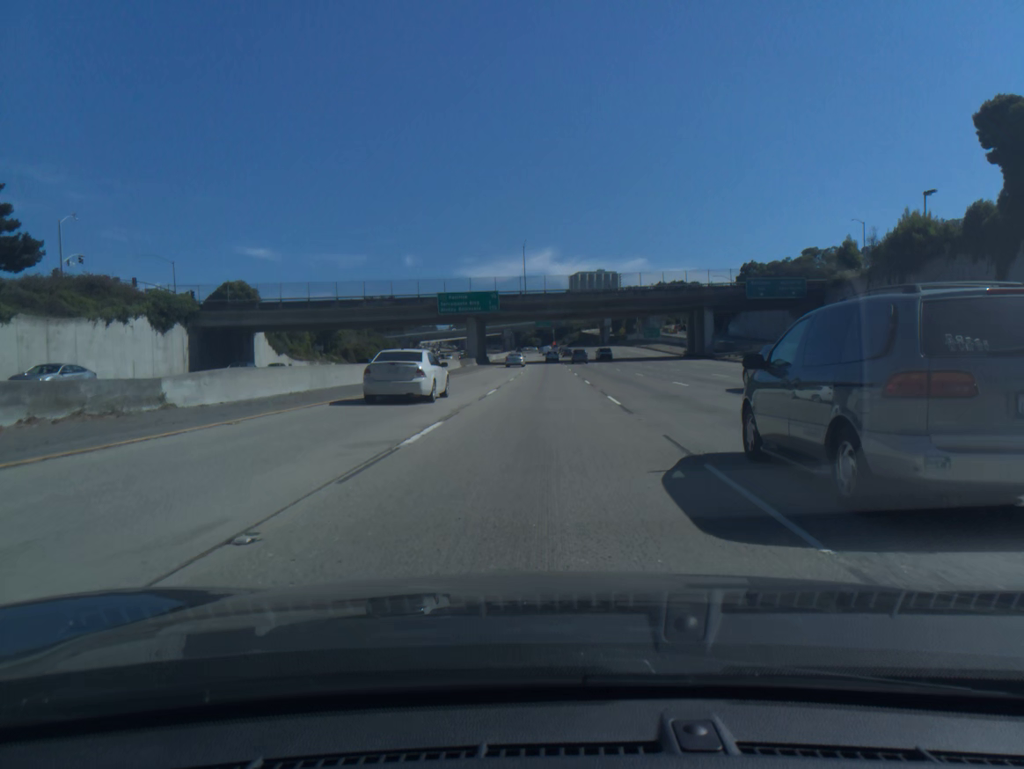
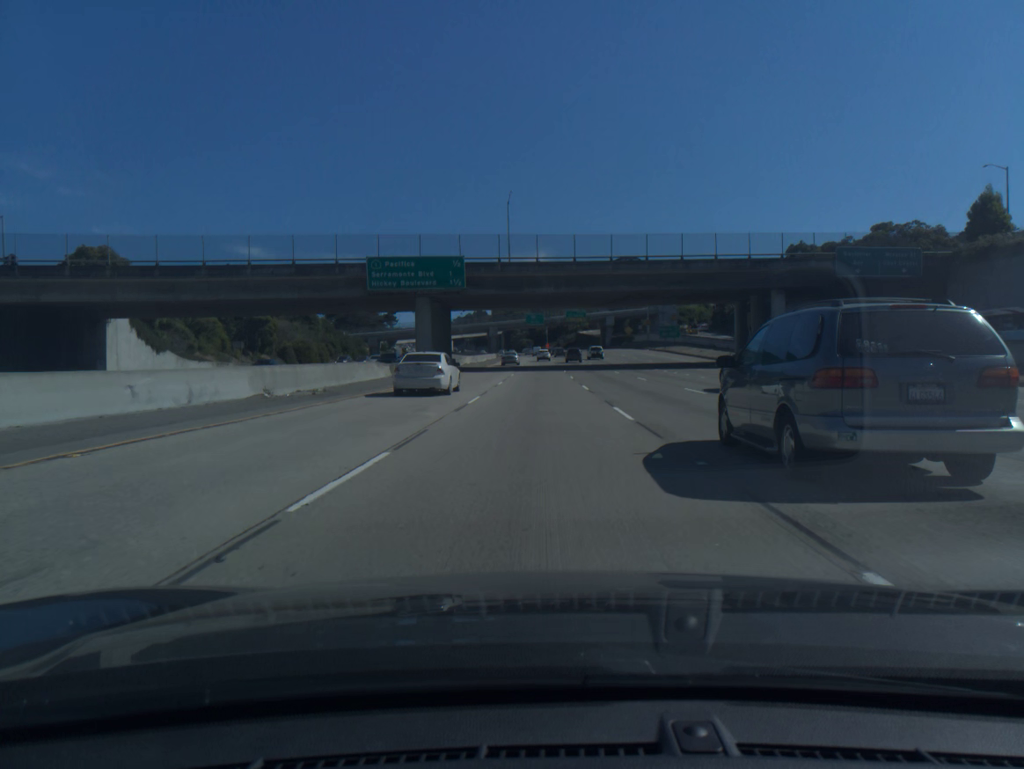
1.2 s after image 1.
(+0.3, +33.6) m; +1°
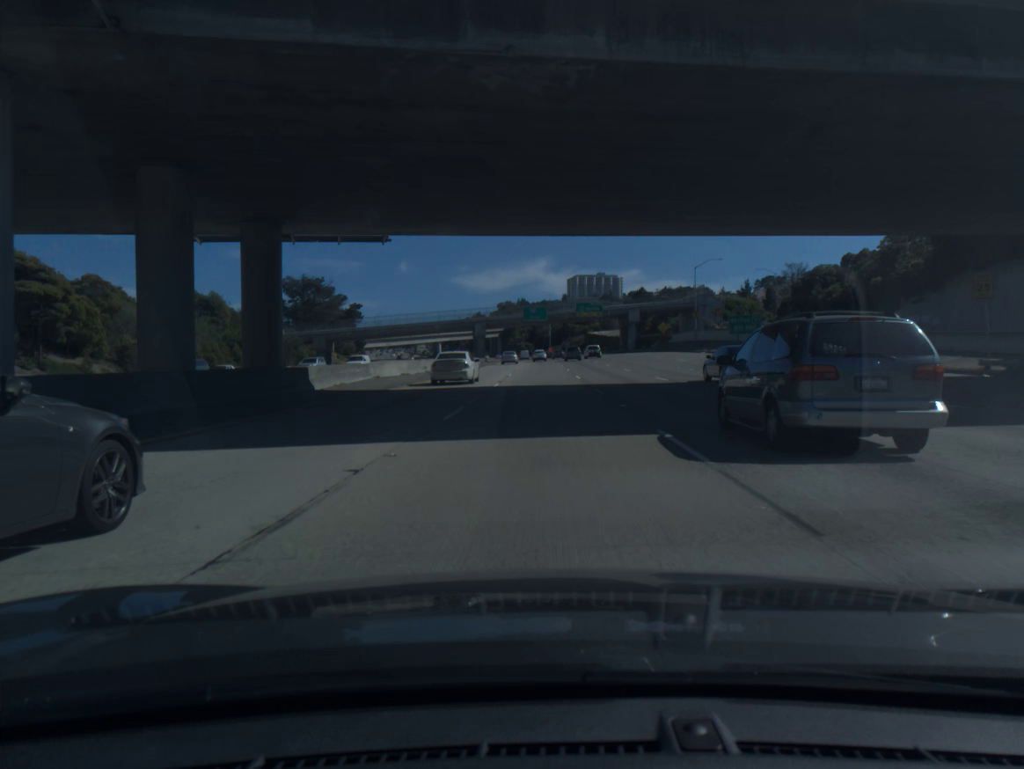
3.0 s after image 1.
(-0.1, +50.1) m; 0°
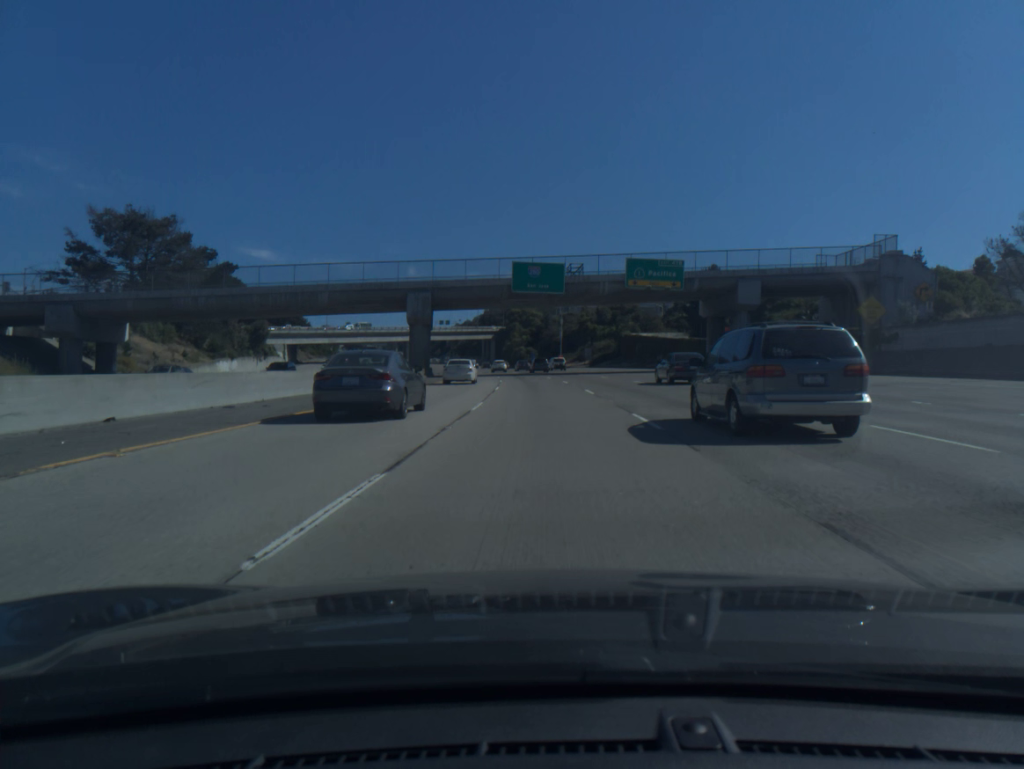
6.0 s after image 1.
(-0.2, +83.1) m; -1°
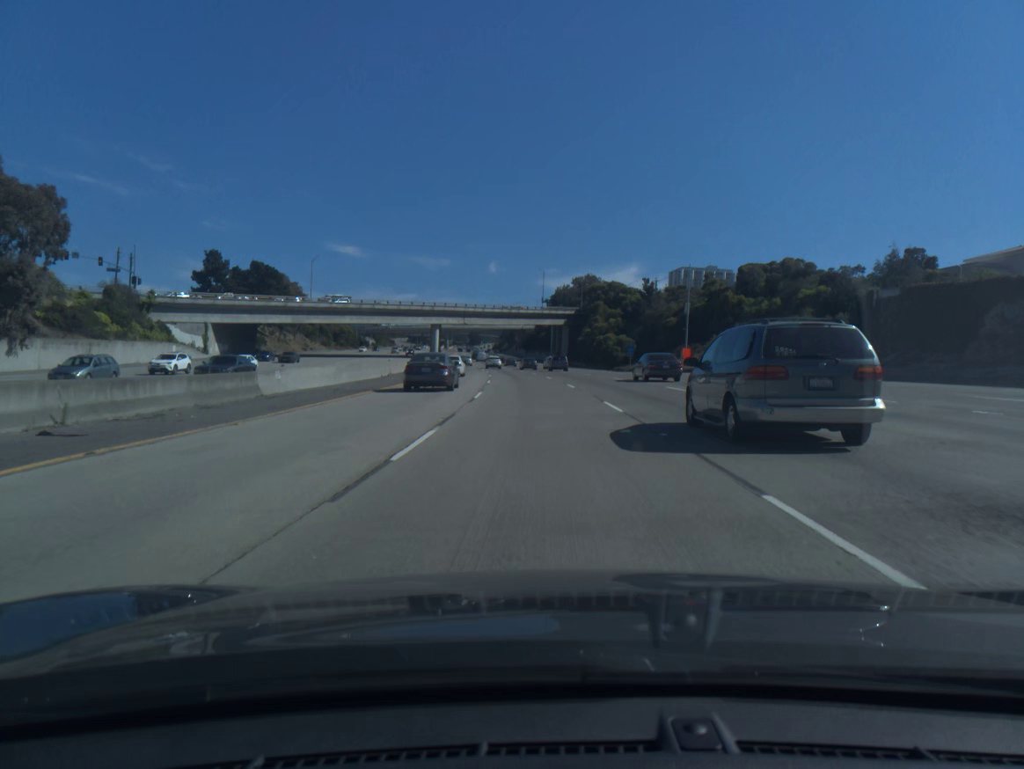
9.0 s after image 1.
(-3.2, +83.2) m; -6°
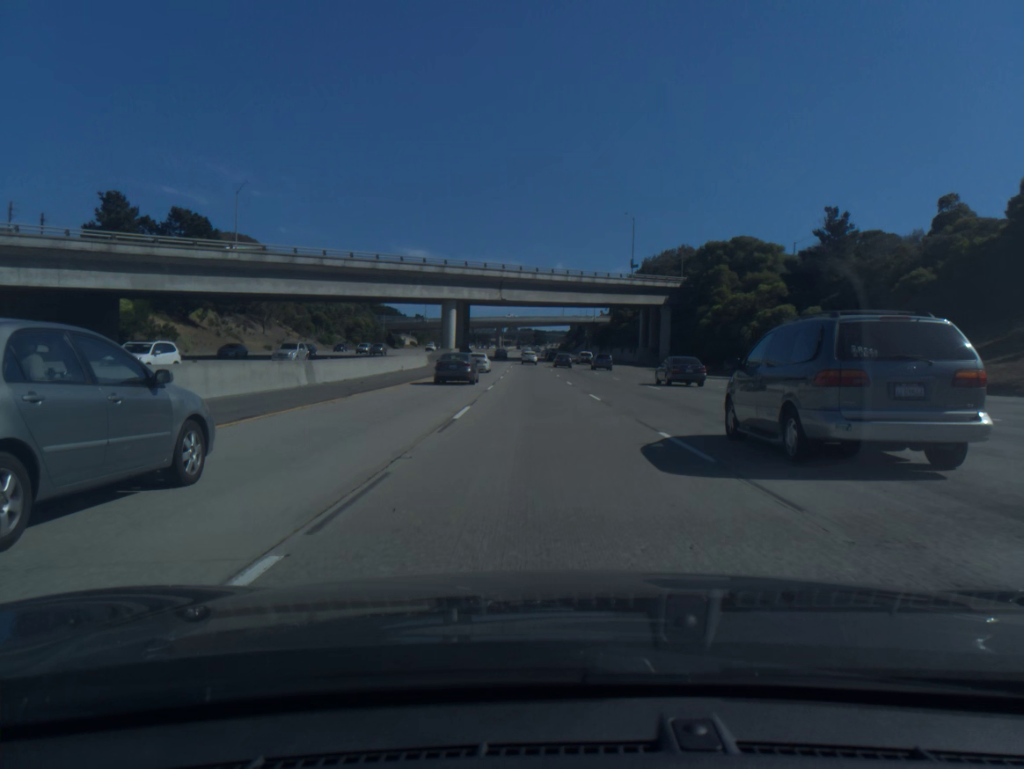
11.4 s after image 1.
(-2.8, +66.6) m; -5°
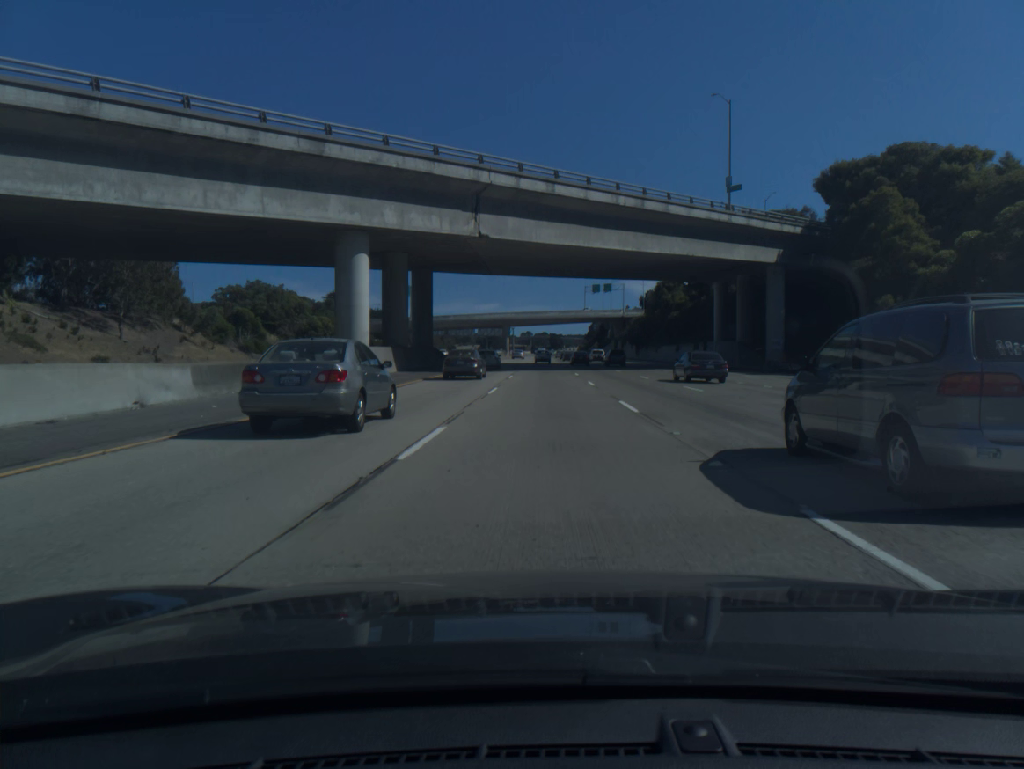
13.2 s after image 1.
(-0.8, +50.4) m; -1°
